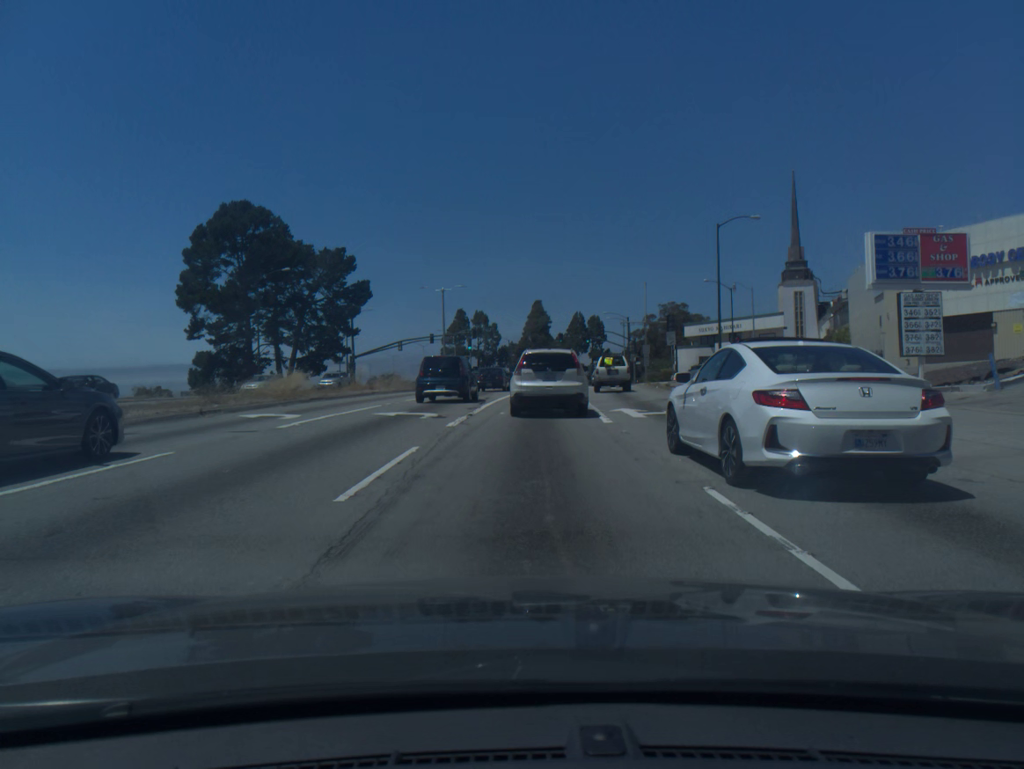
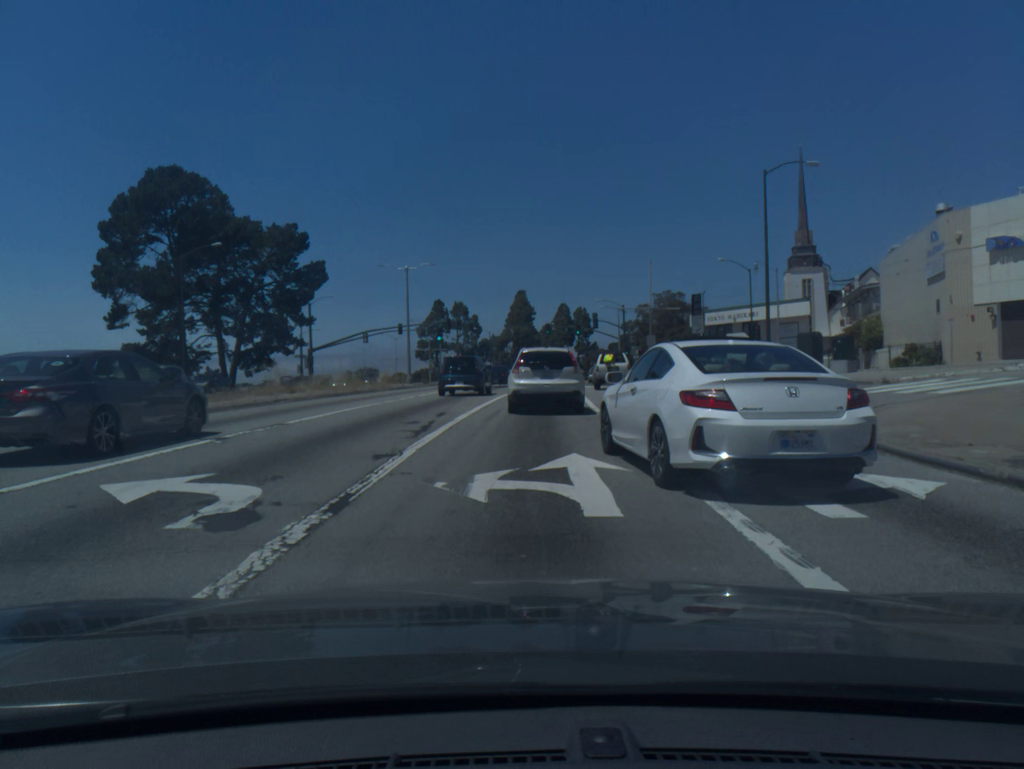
(+0.1, +12.3) m; +1°
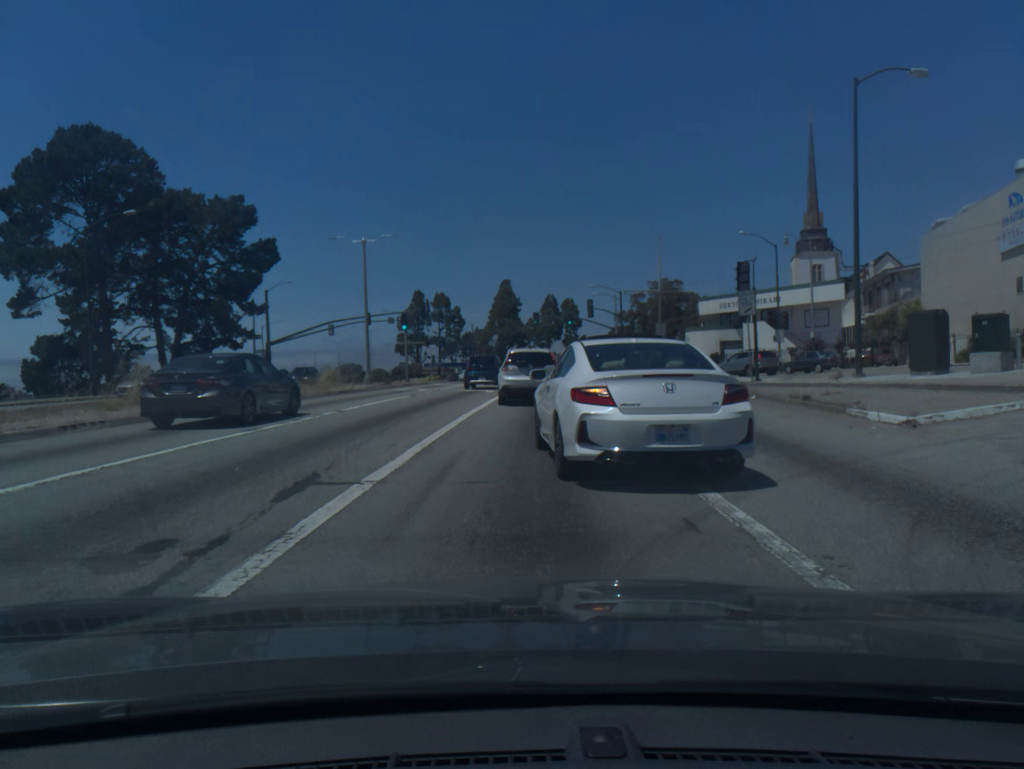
(+0.1, +11.1) m; +1°
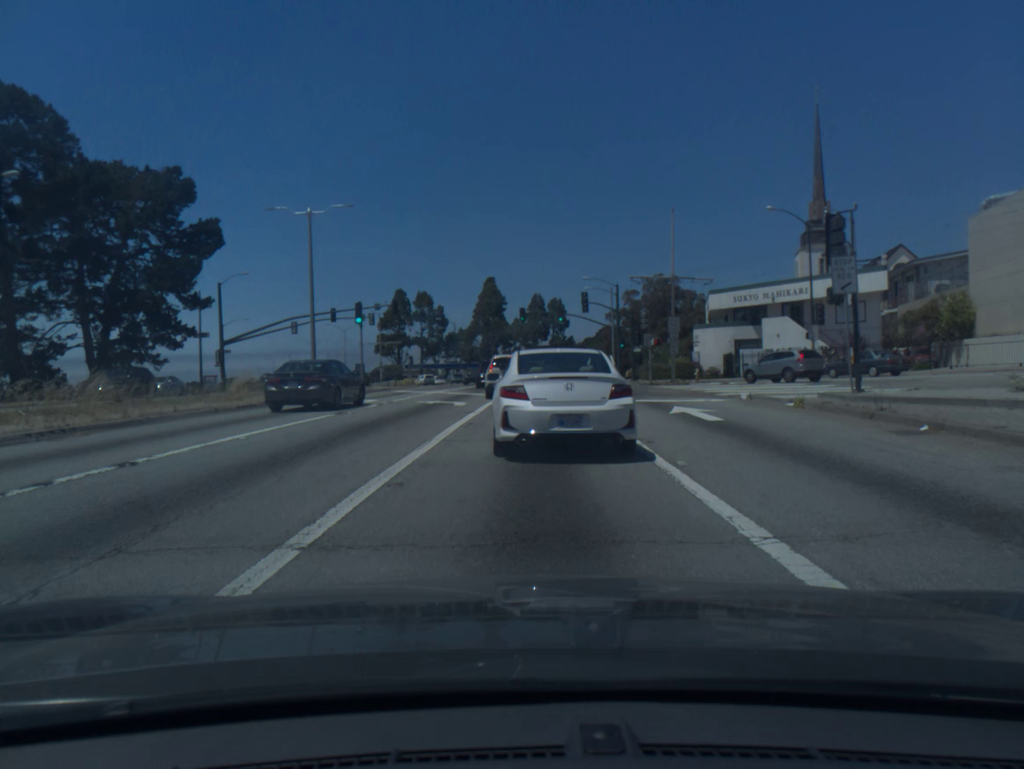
(+0.1, +10.1) m; +1°
